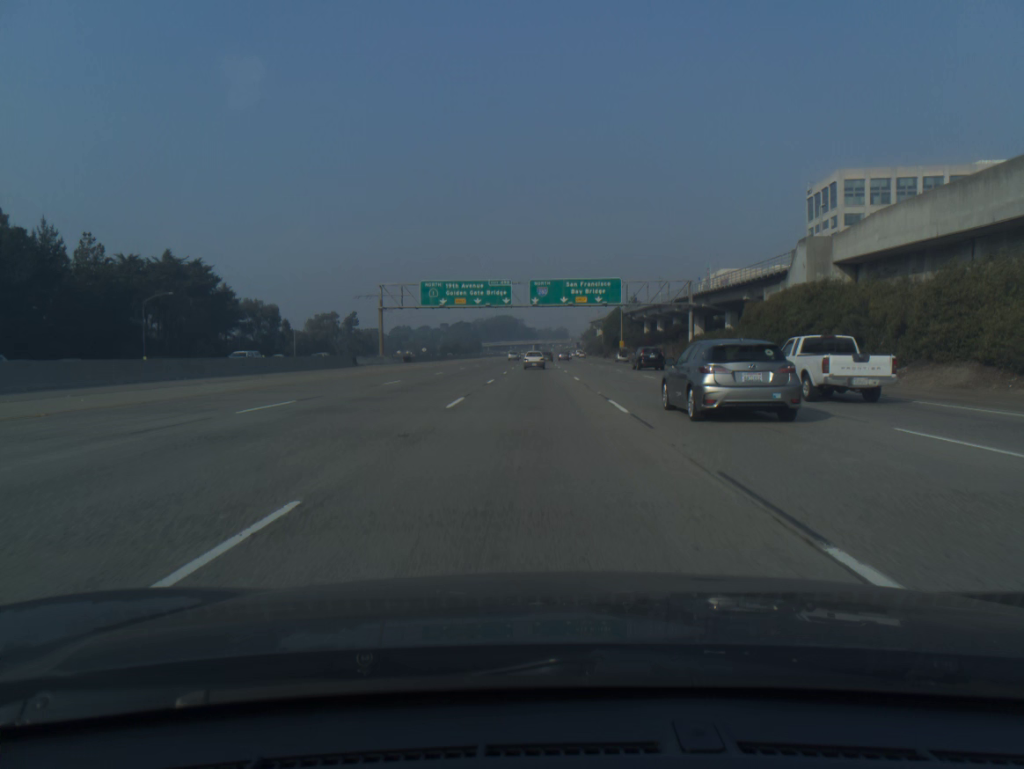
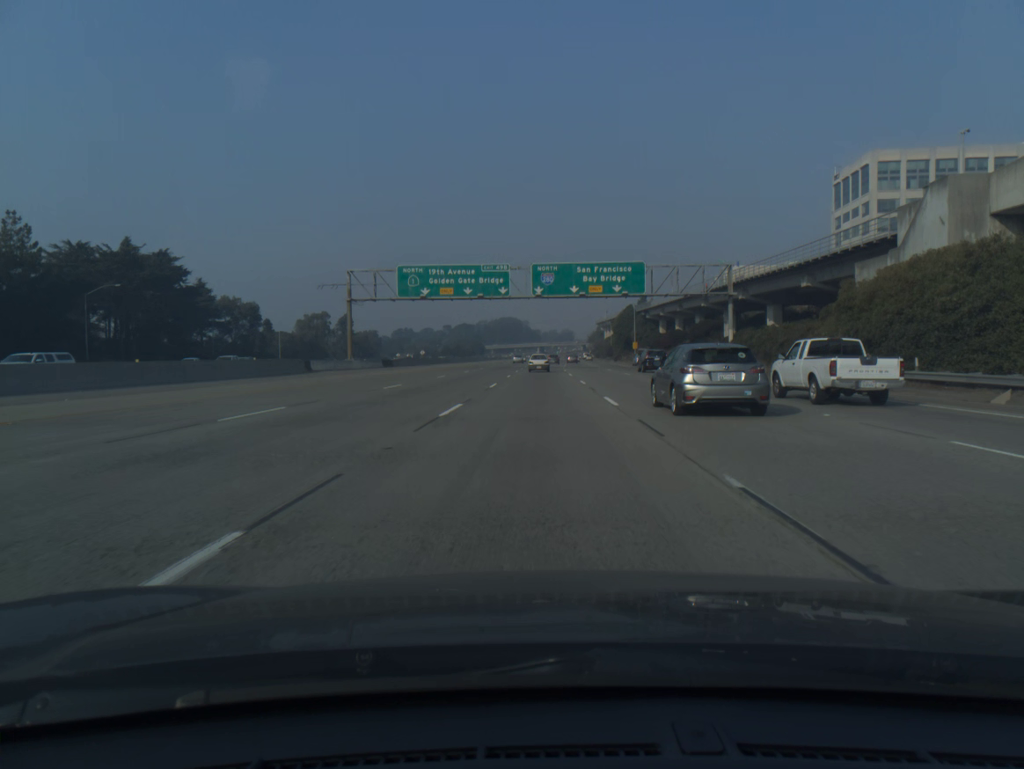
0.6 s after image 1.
(-0.1, +15.7) m; 0°
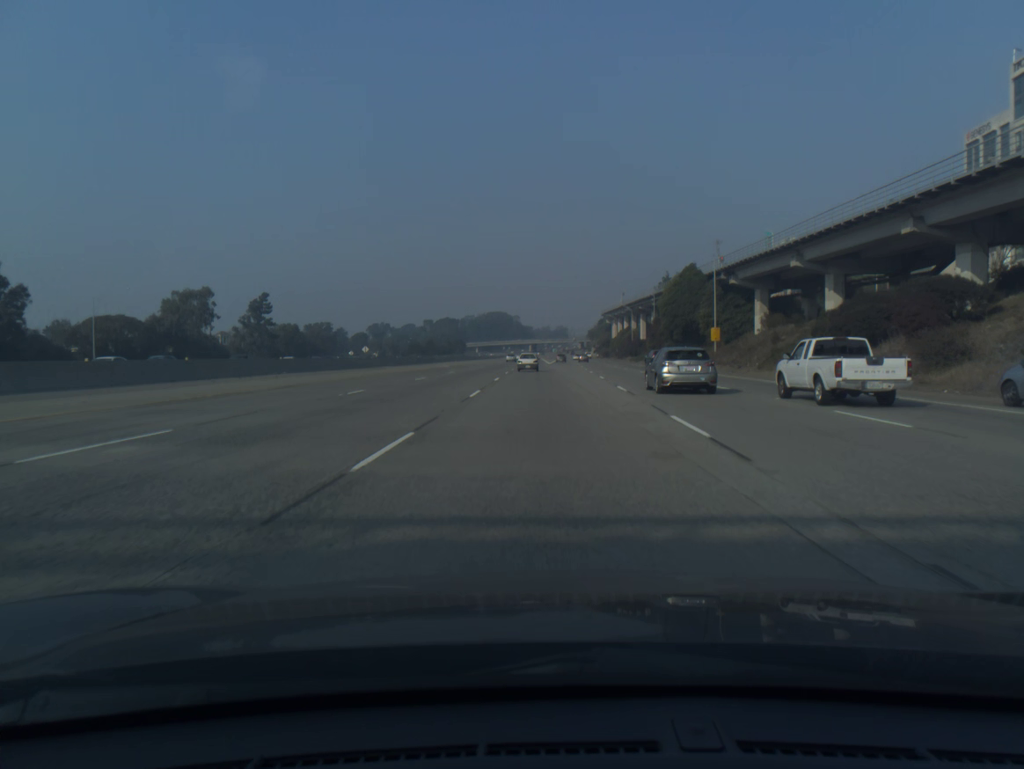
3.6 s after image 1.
(-0.1, +78.8) m; 0°
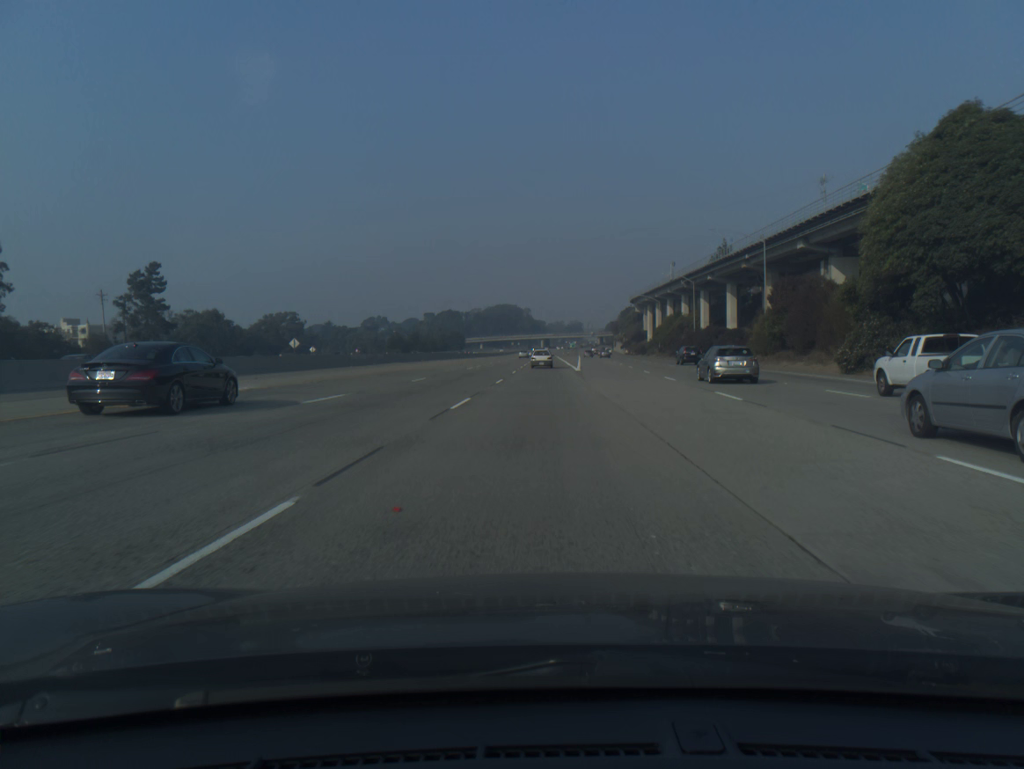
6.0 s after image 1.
(-0.3, +63.0) m; -1°
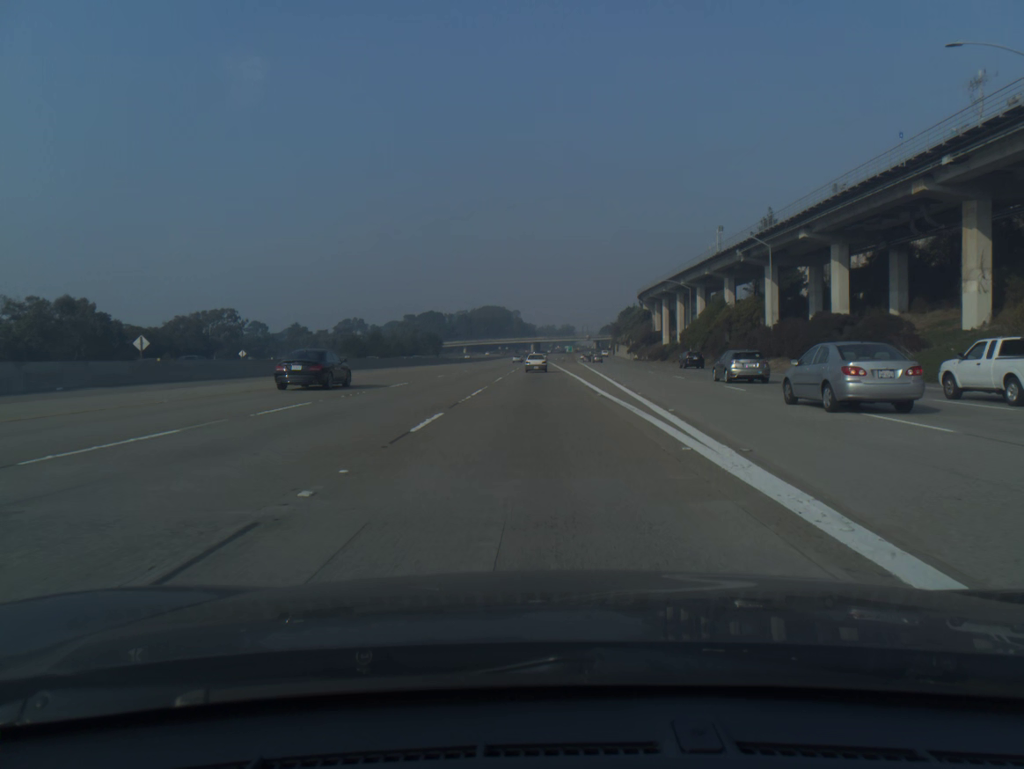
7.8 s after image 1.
(+0.2, +46.9) m; +1°
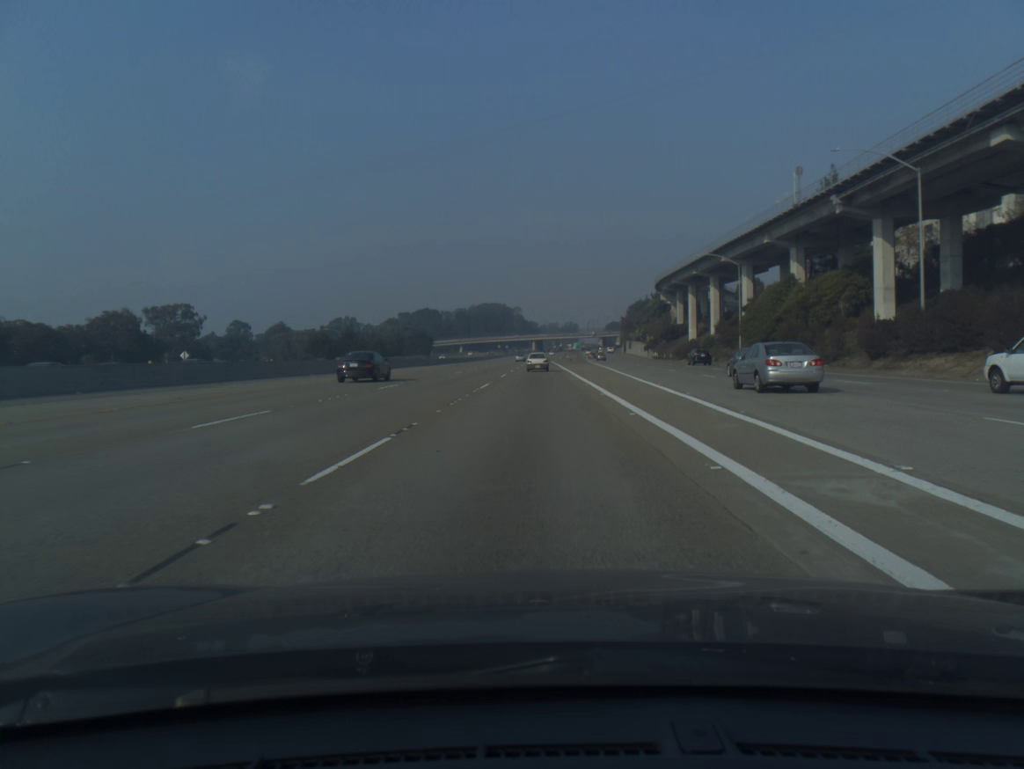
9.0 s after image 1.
(0.0, +31.1) m; 0°
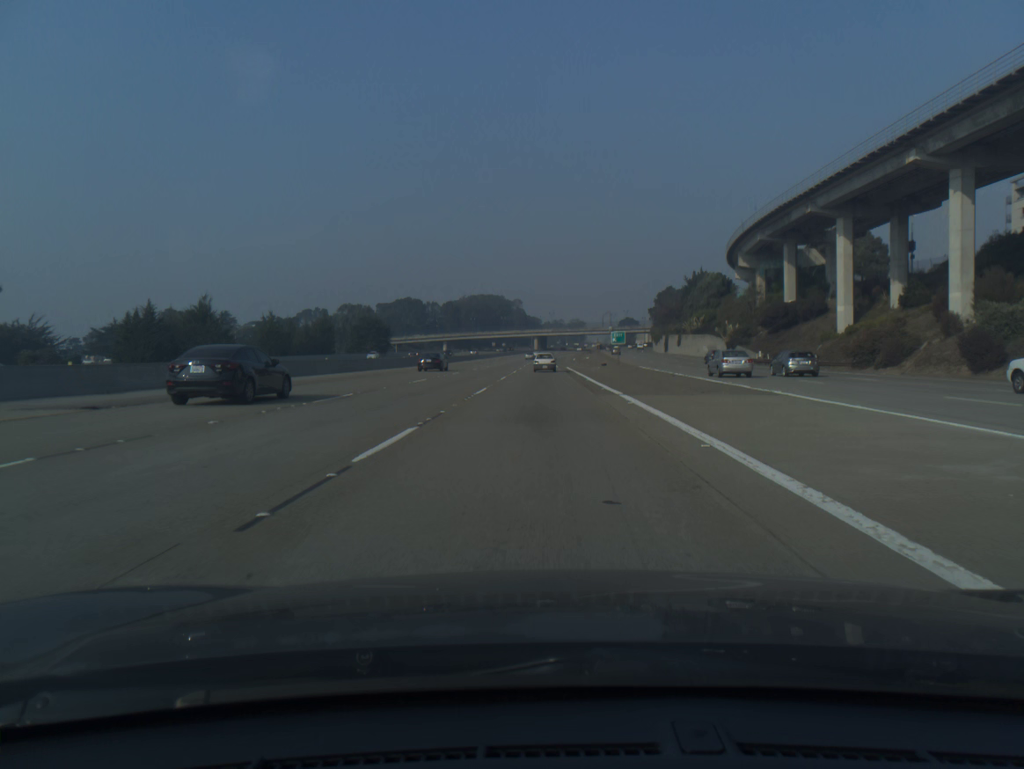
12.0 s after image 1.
(-0.4, +77.2) m; 0°
